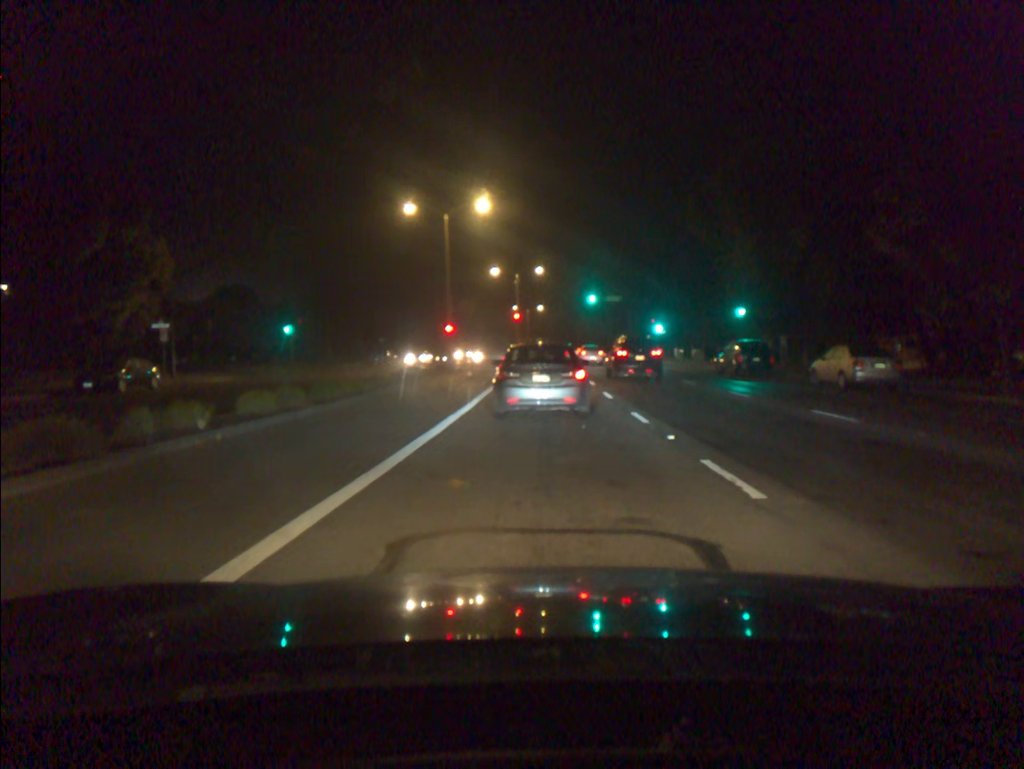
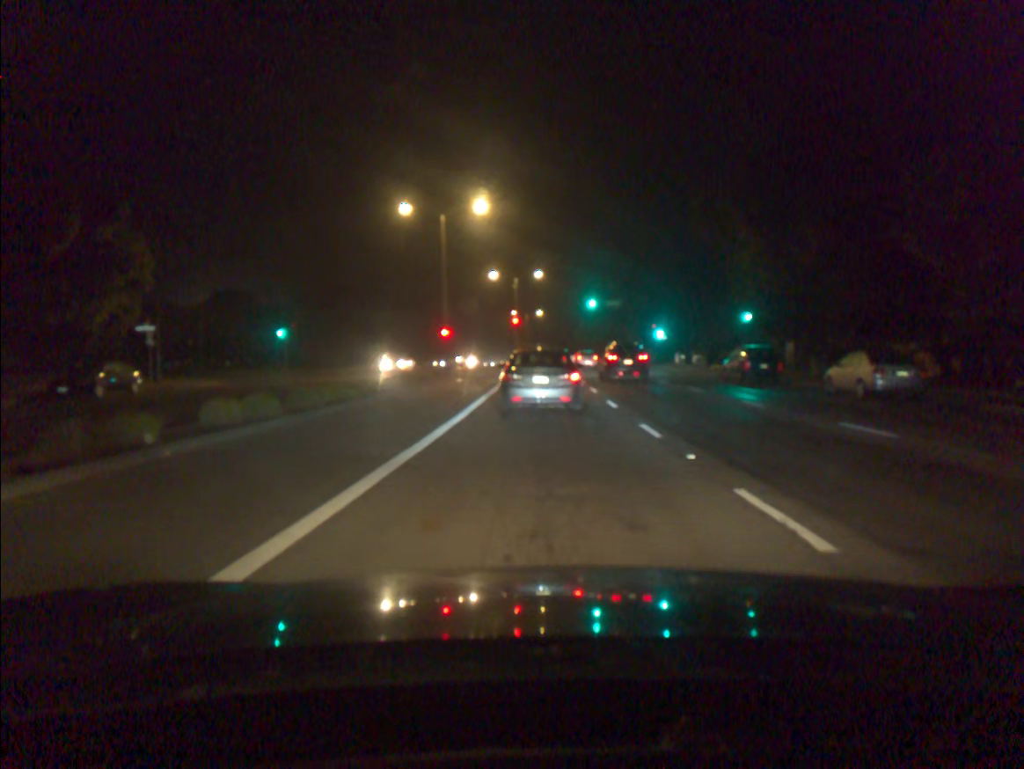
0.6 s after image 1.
(0.0, +1.6) m; 0°
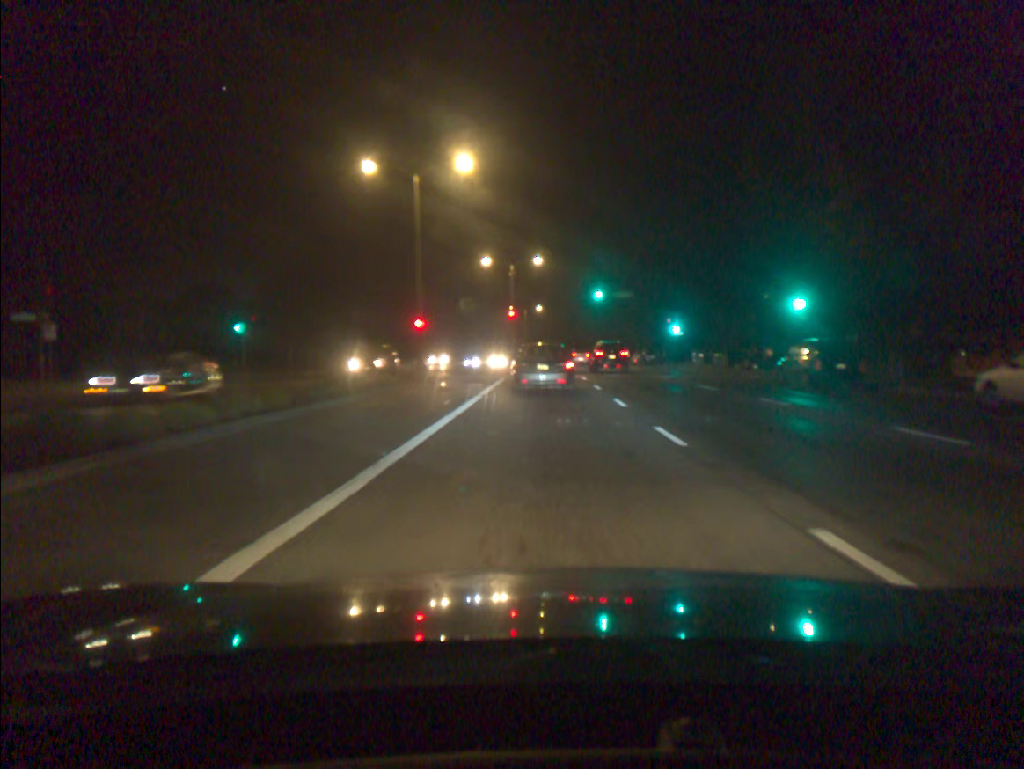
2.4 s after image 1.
(+0.1, +9.0) m; +1°
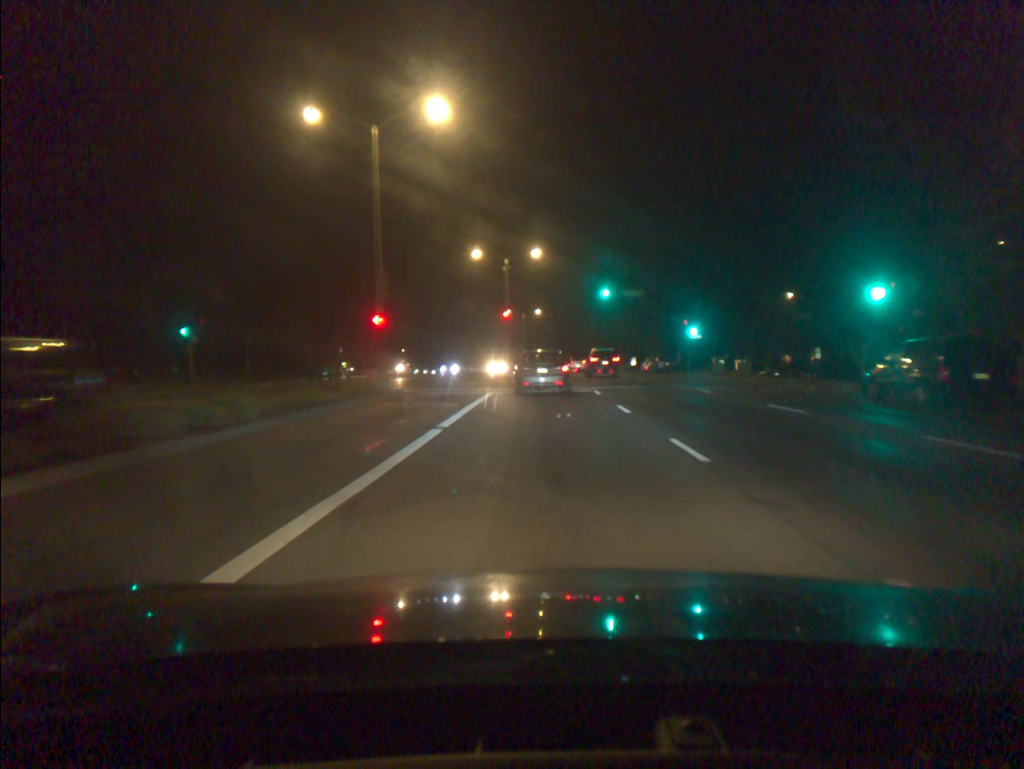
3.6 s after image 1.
(0.0, +8.5) m; 0°
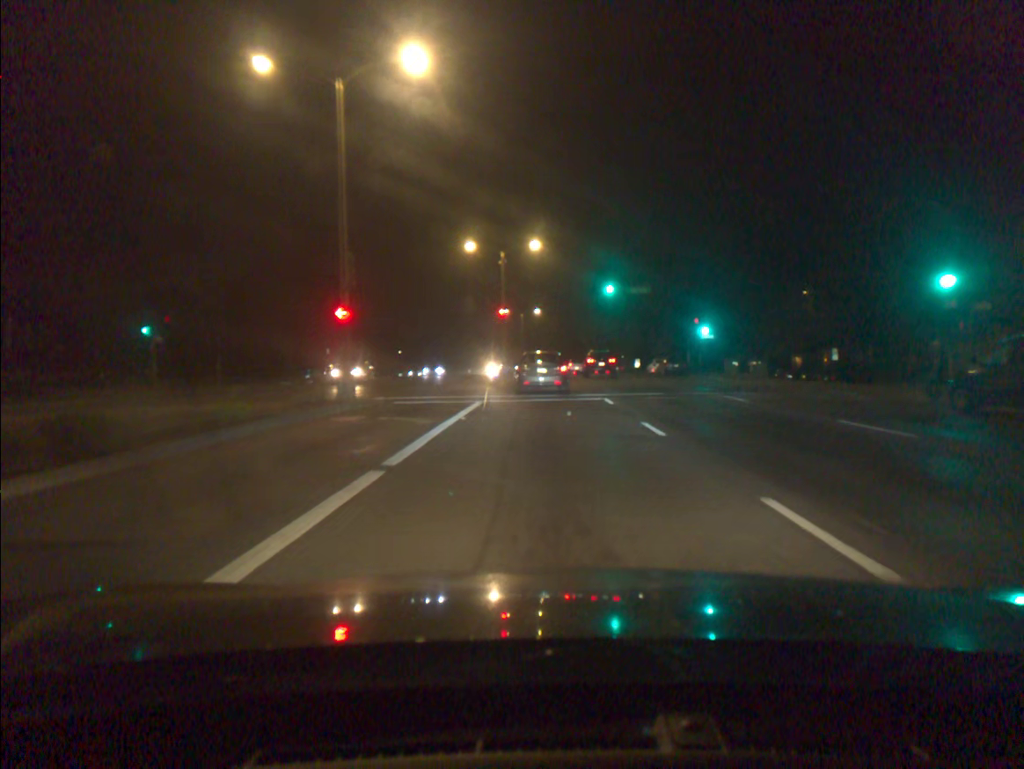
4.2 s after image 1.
(0.0, +4.7) m; 0°
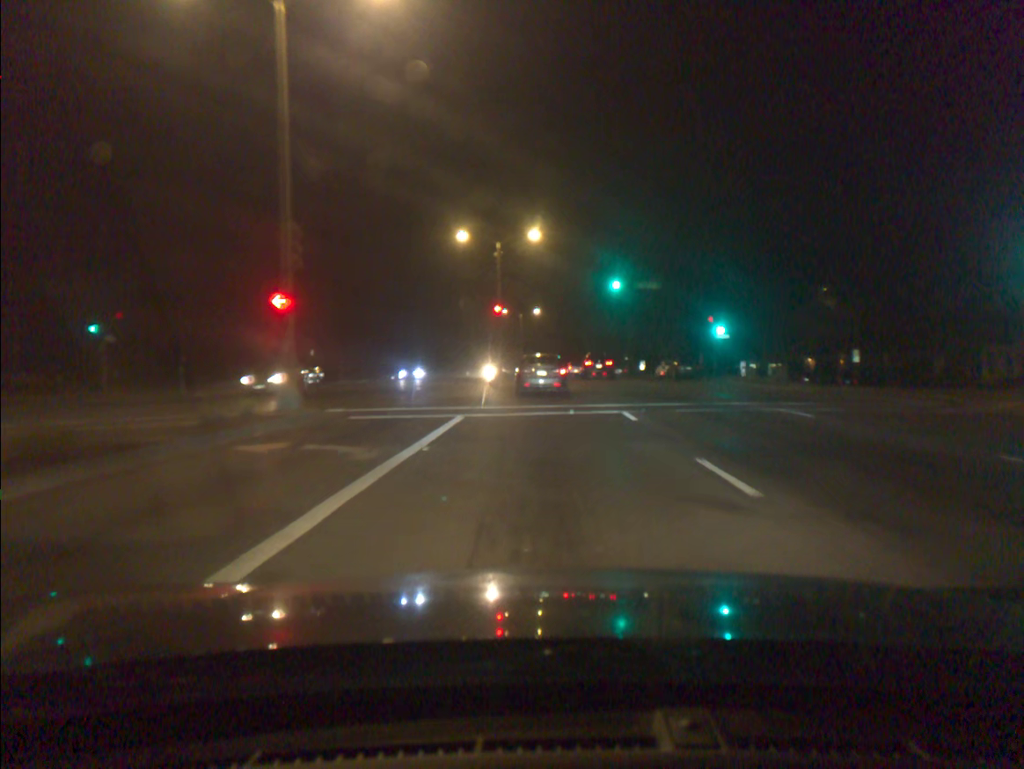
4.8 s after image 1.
(0.0, +5.1) m; 0°
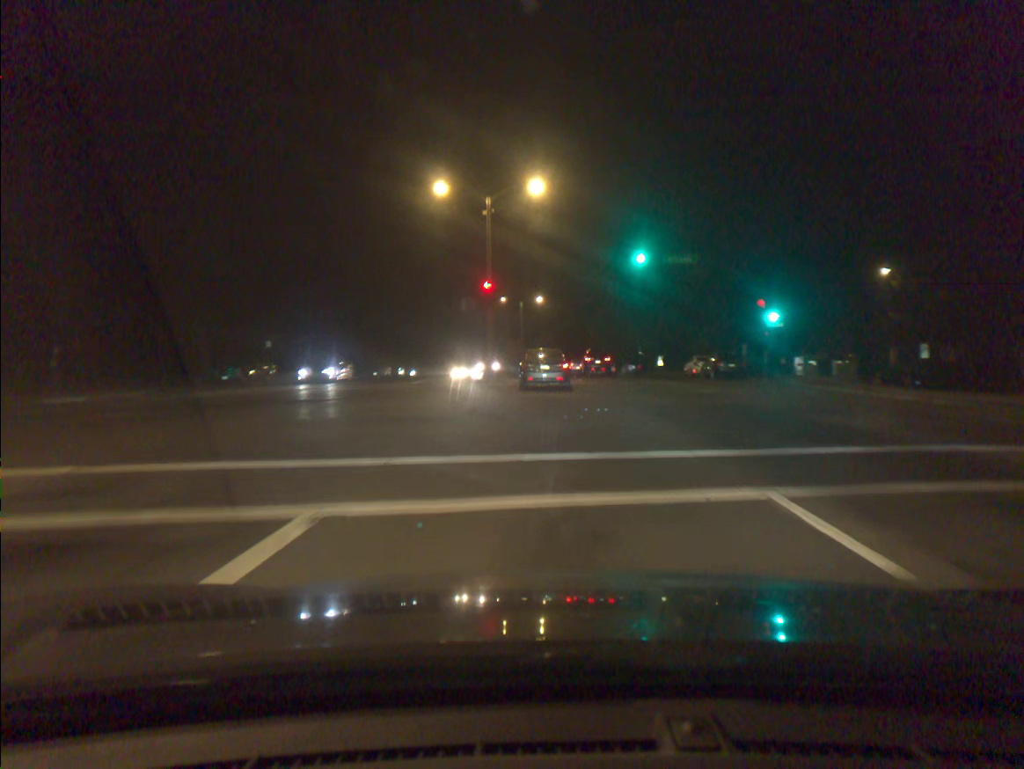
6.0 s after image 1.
(0.0, +11.3) m; 0°
